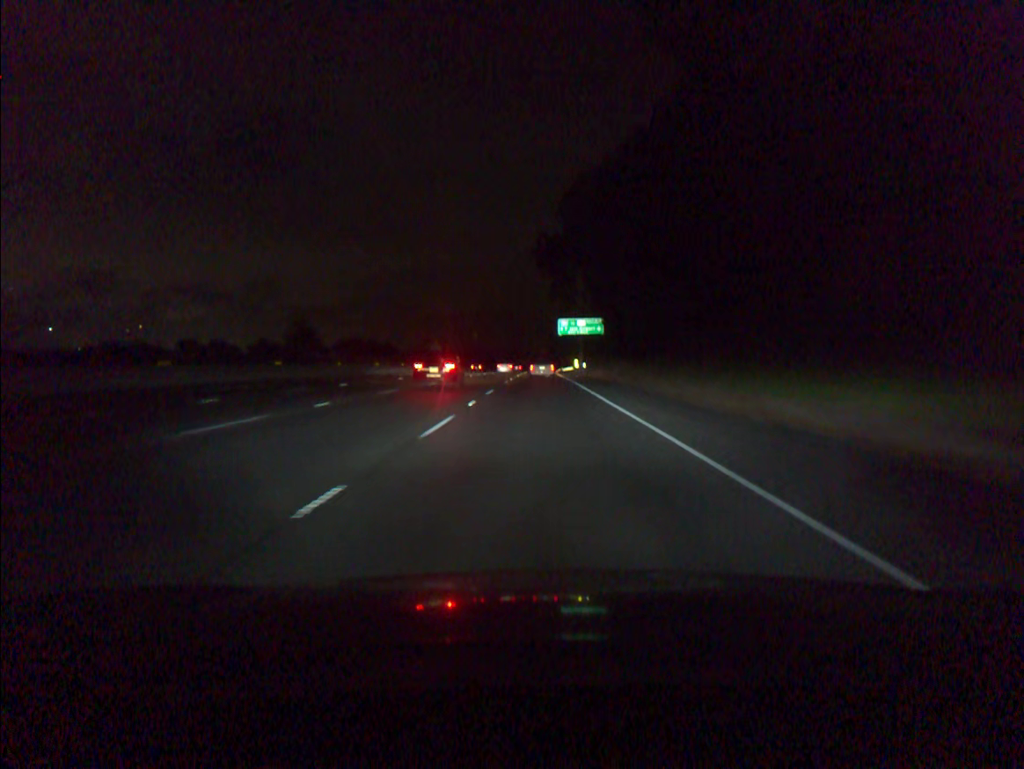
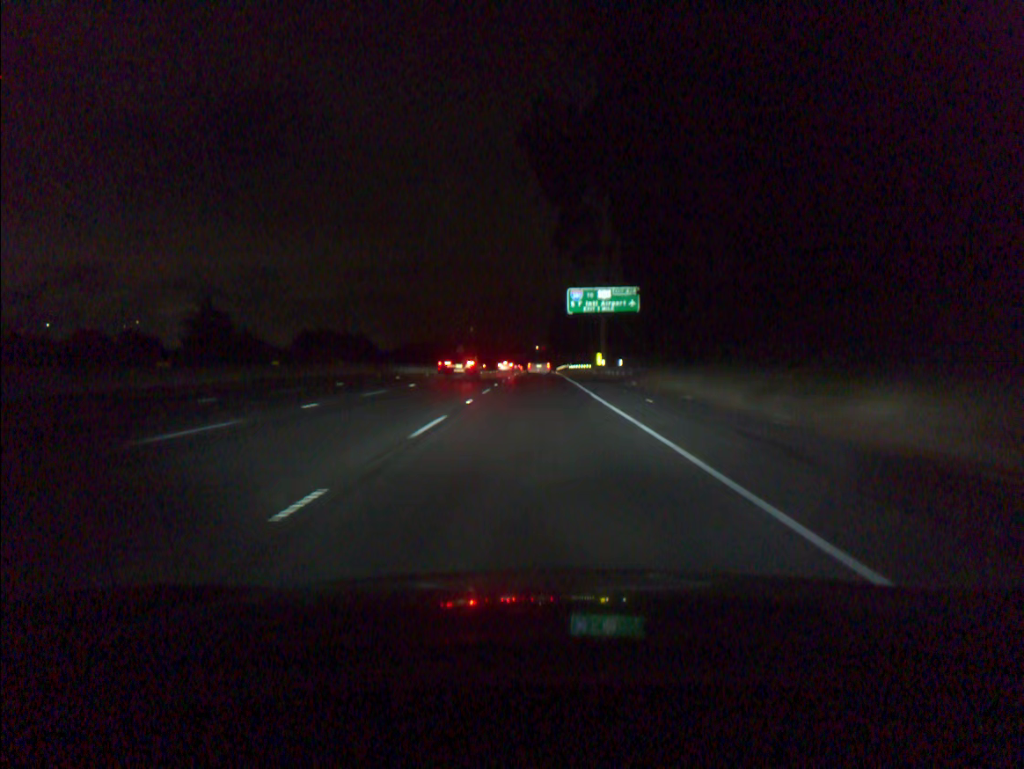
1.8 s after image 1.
(+0.1, +43.8) m; 0°
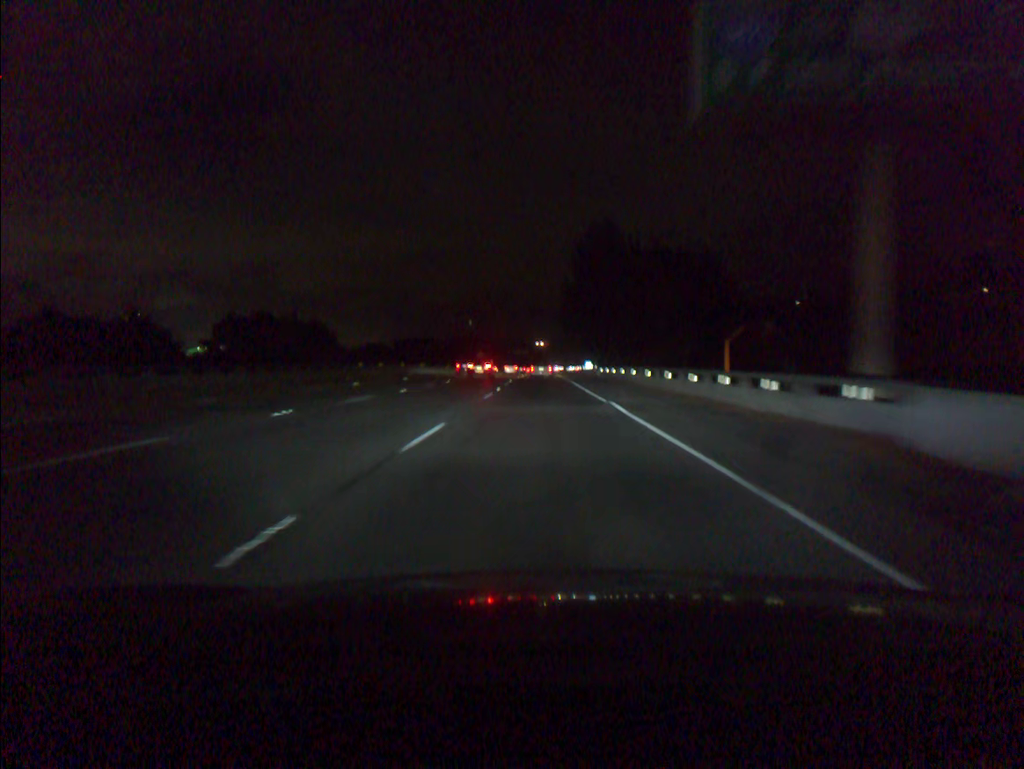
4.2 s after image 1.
(-0.2, +60.0) m; 0°
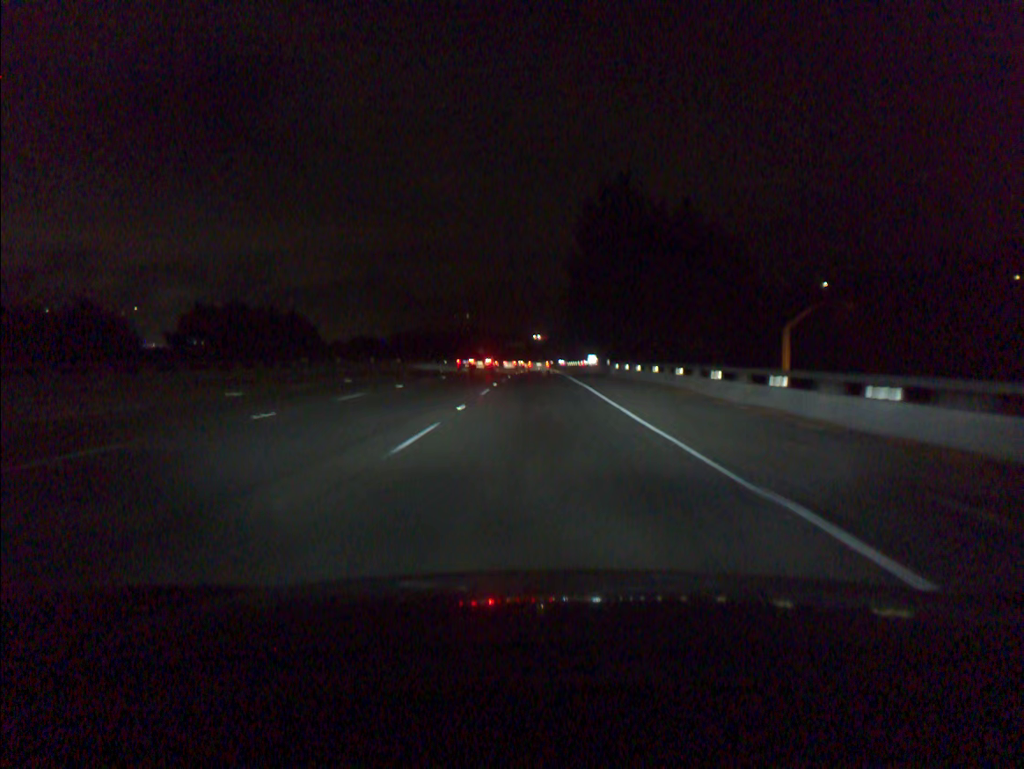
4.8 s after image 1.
(0.0, +15.2) m; 0°
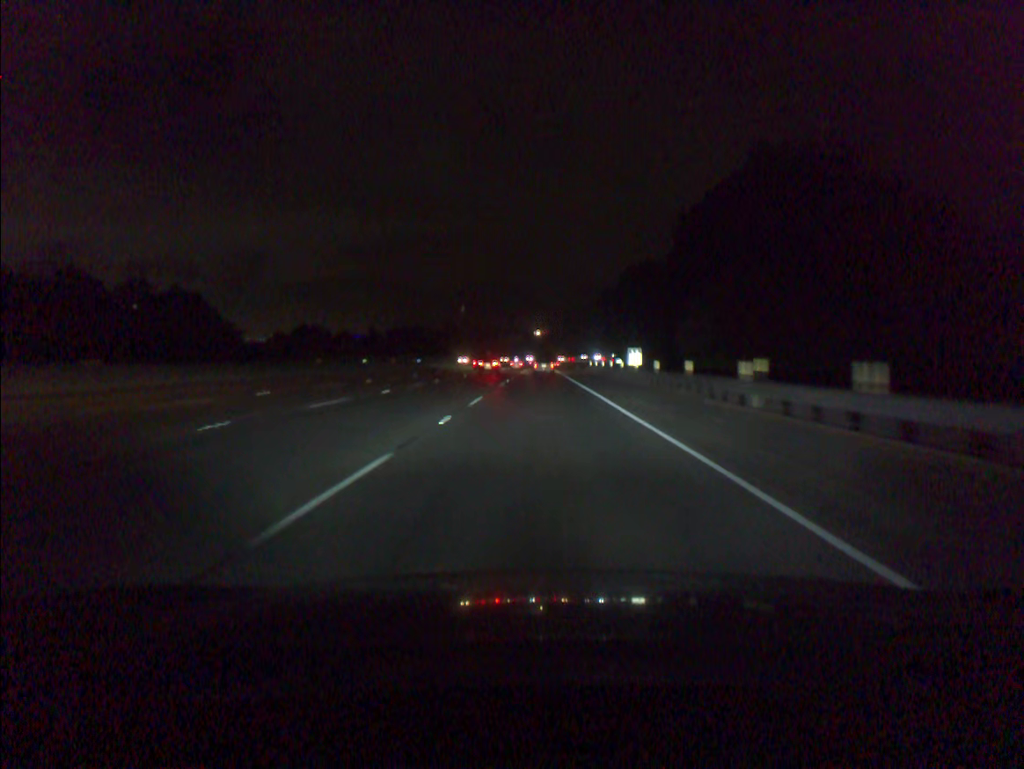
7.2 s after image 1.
(0.0, +62.0) m; 0°
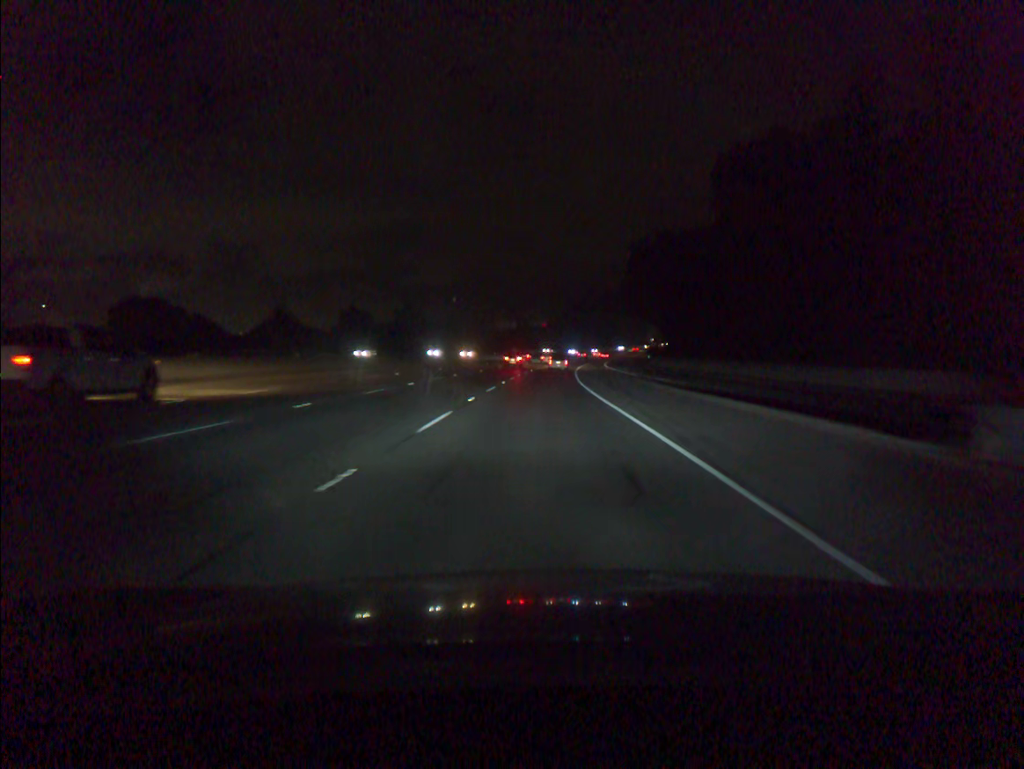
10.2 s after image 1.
(+0.1, +80.0) m; 0°
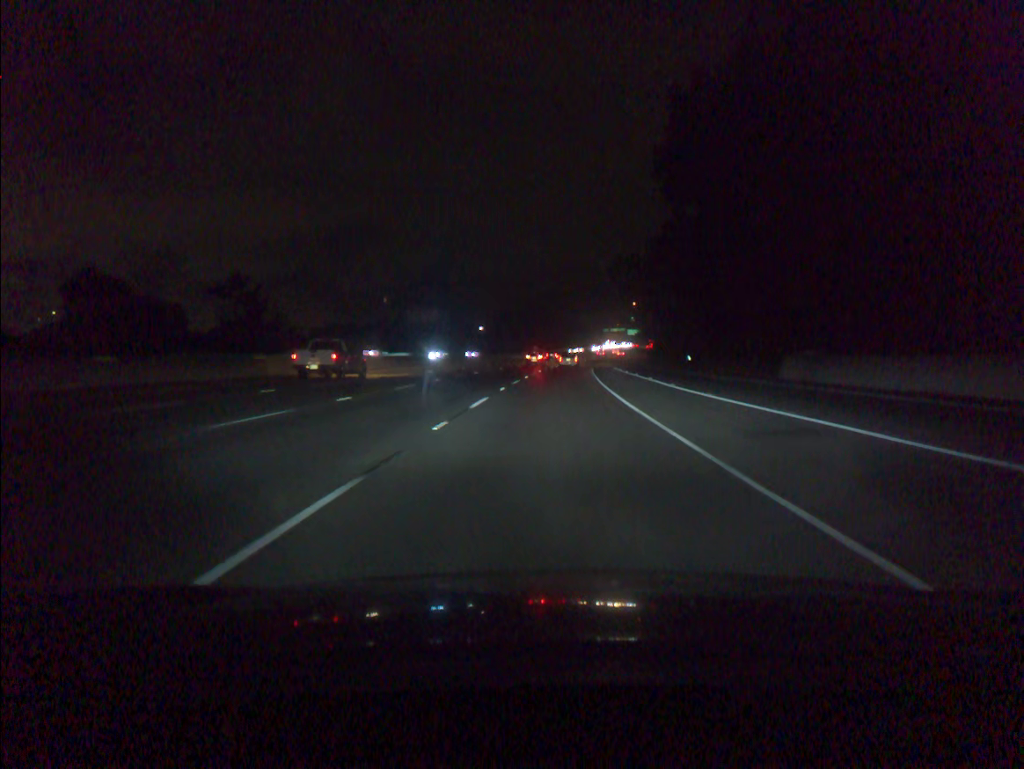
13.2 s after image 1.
(+2.0, +82.2) m; +4°
